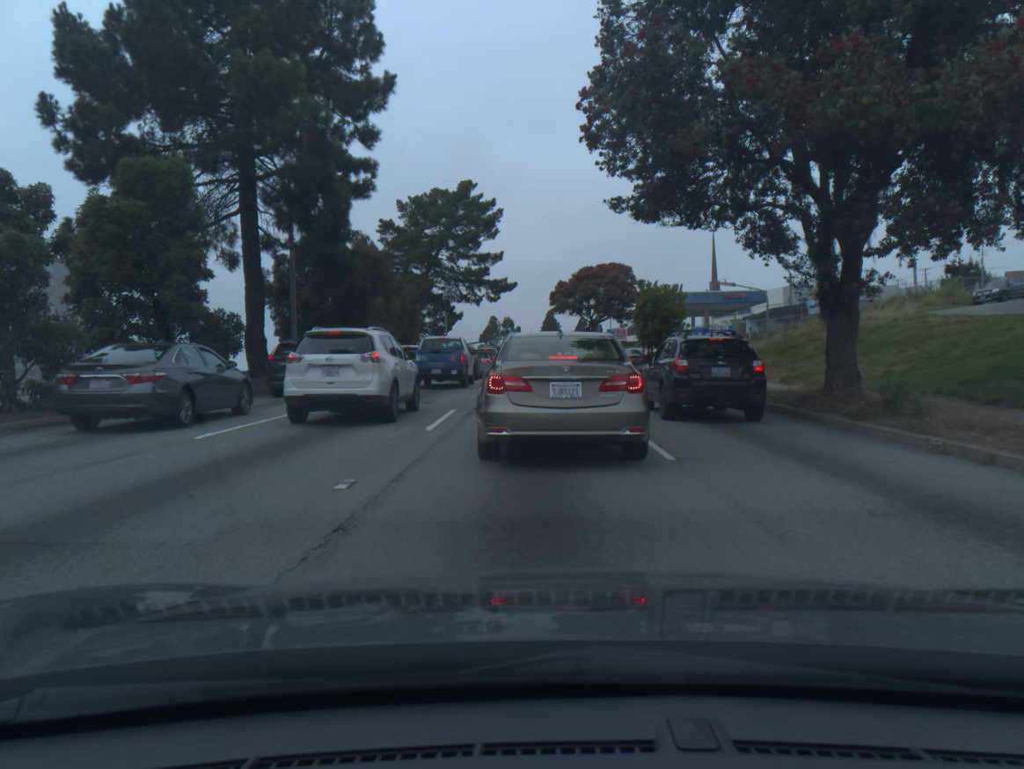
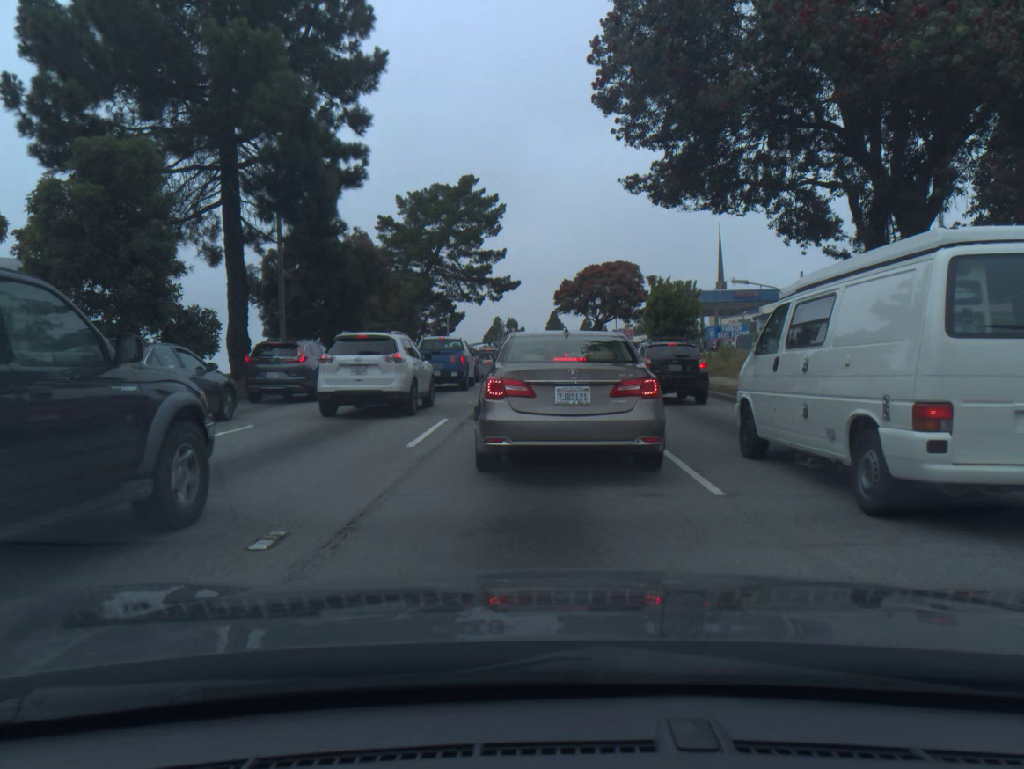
(0.0, +2.1) m; 0°
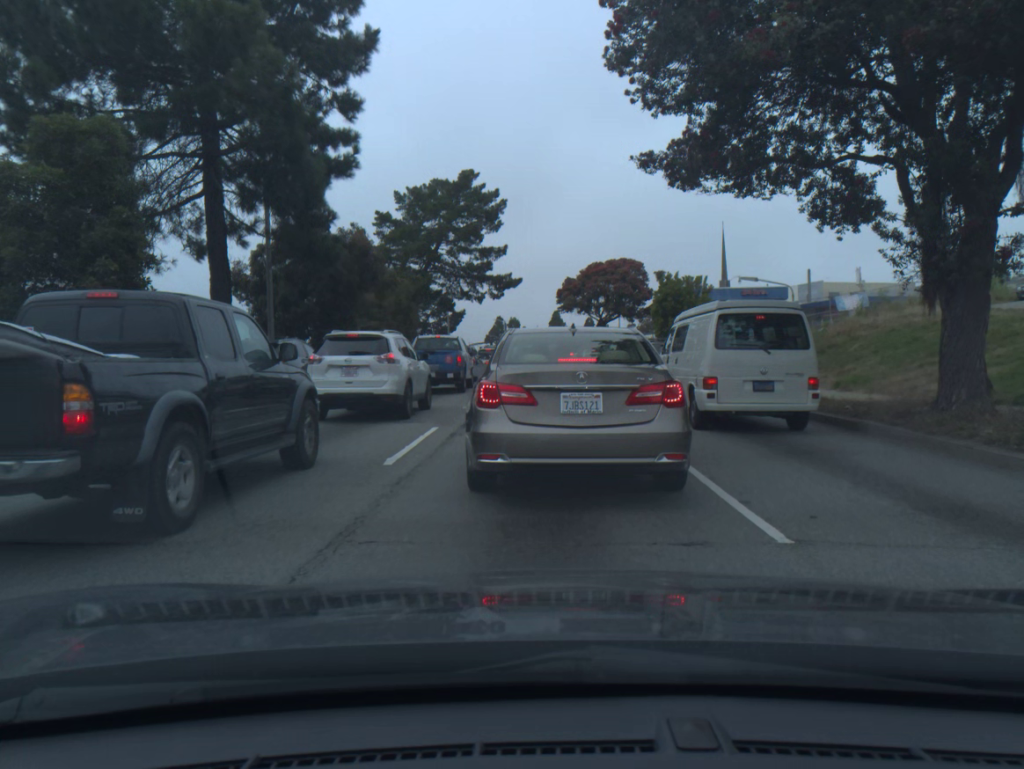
(0.0, +1.7) m; 0°
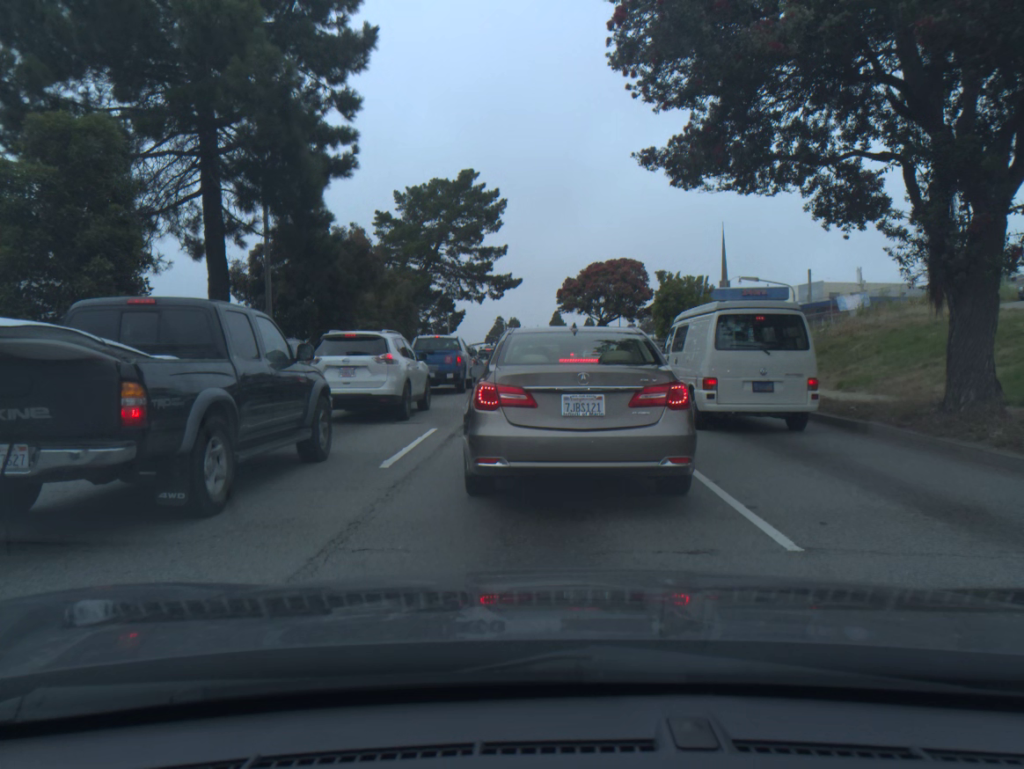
(0.0, +0.2) m; 0°
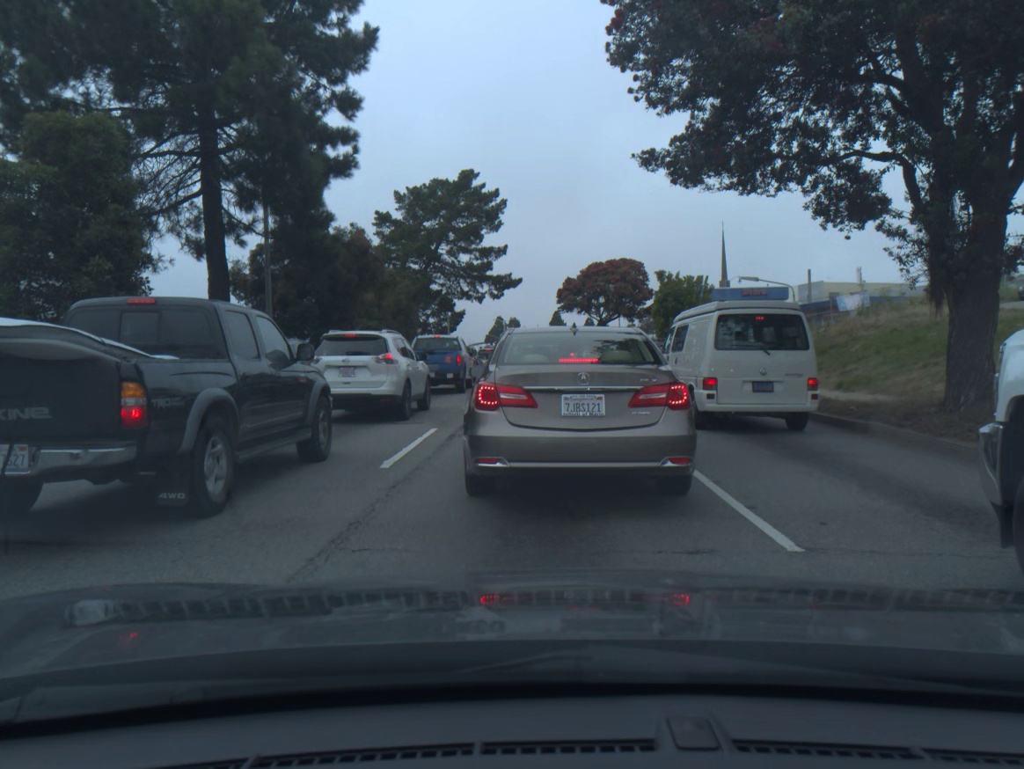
(0.0, 0.0) m; 0°
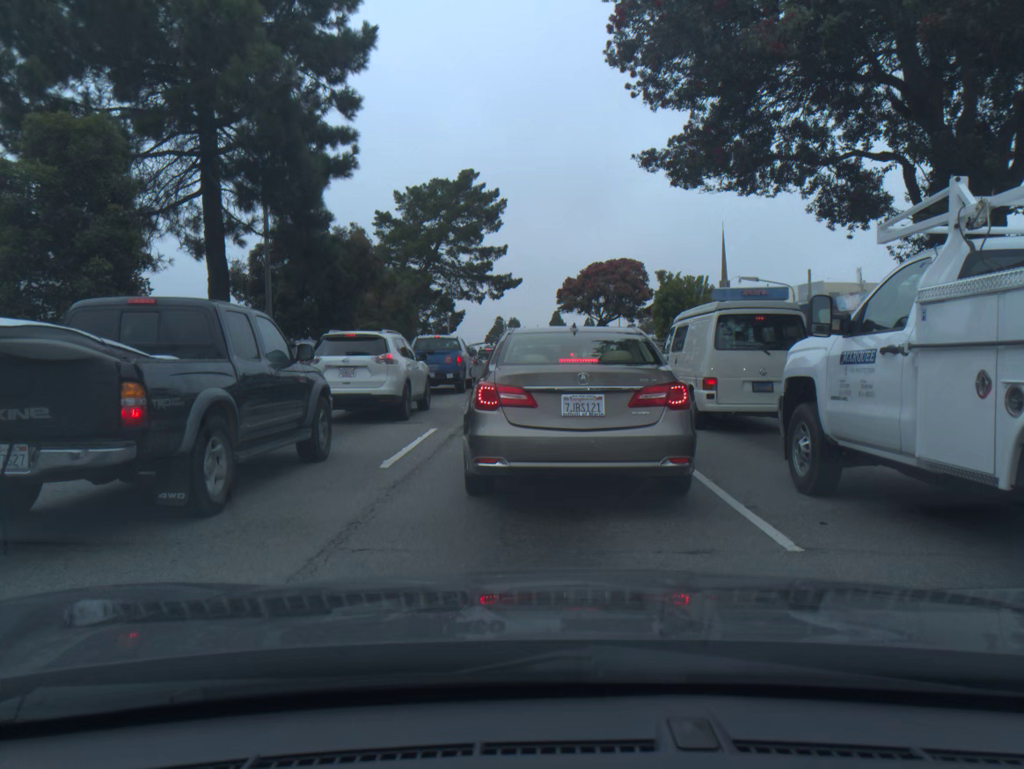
(0.0, 0.0) m; 0°
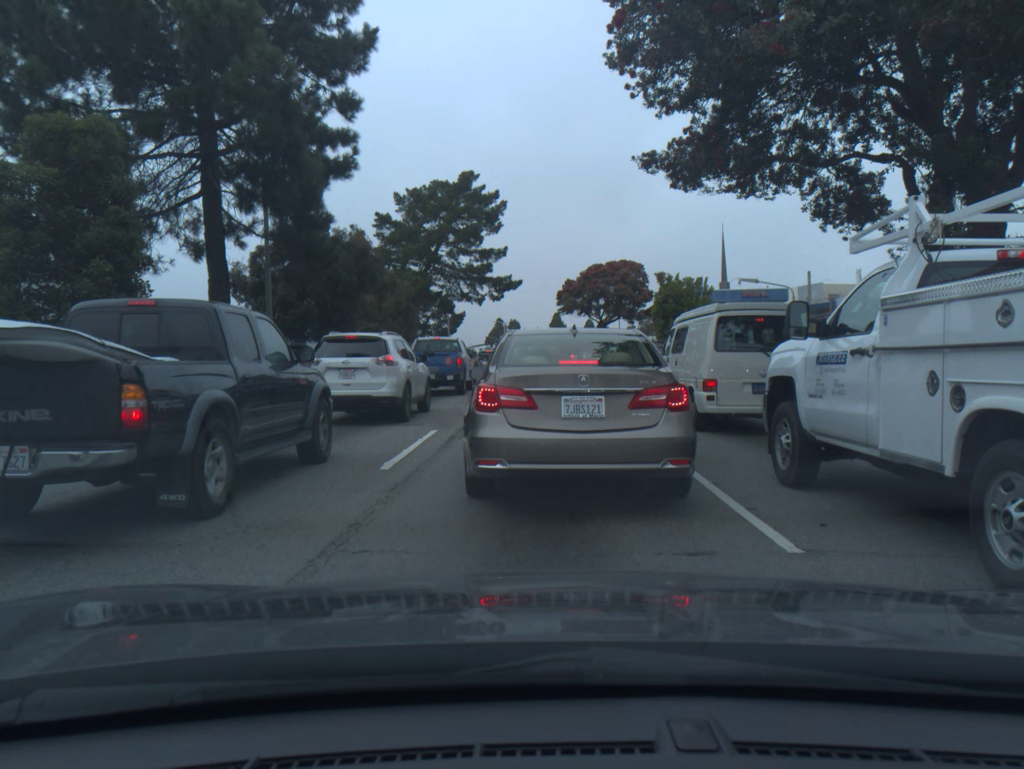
(0.0, 0.0) m; 0°
